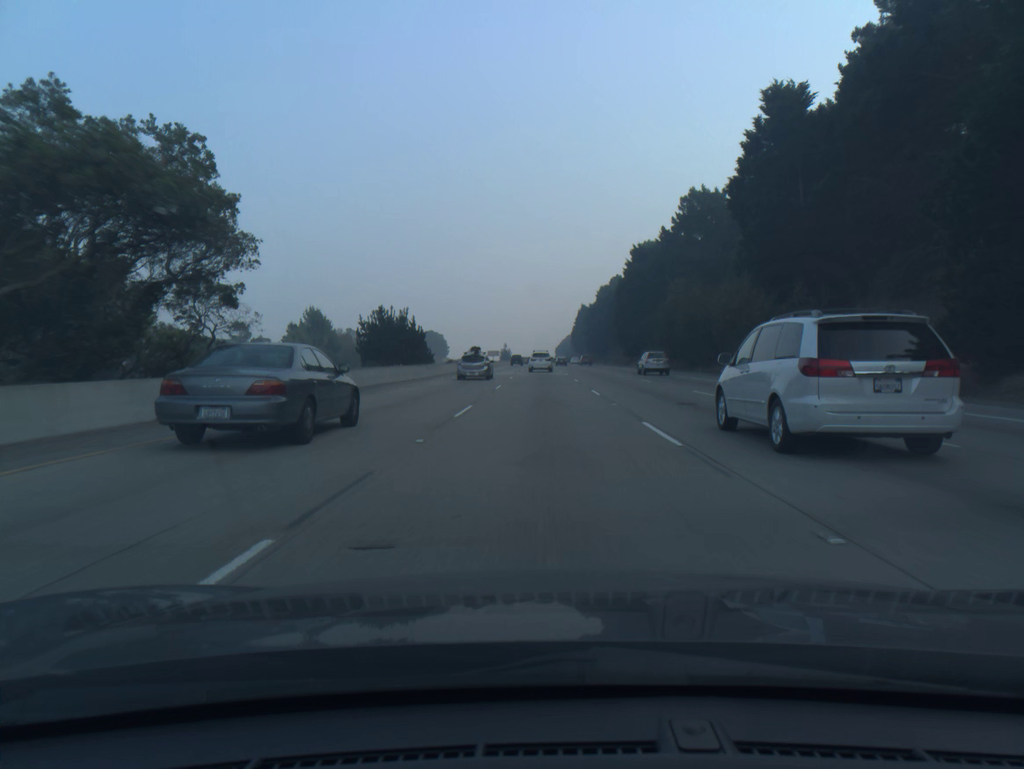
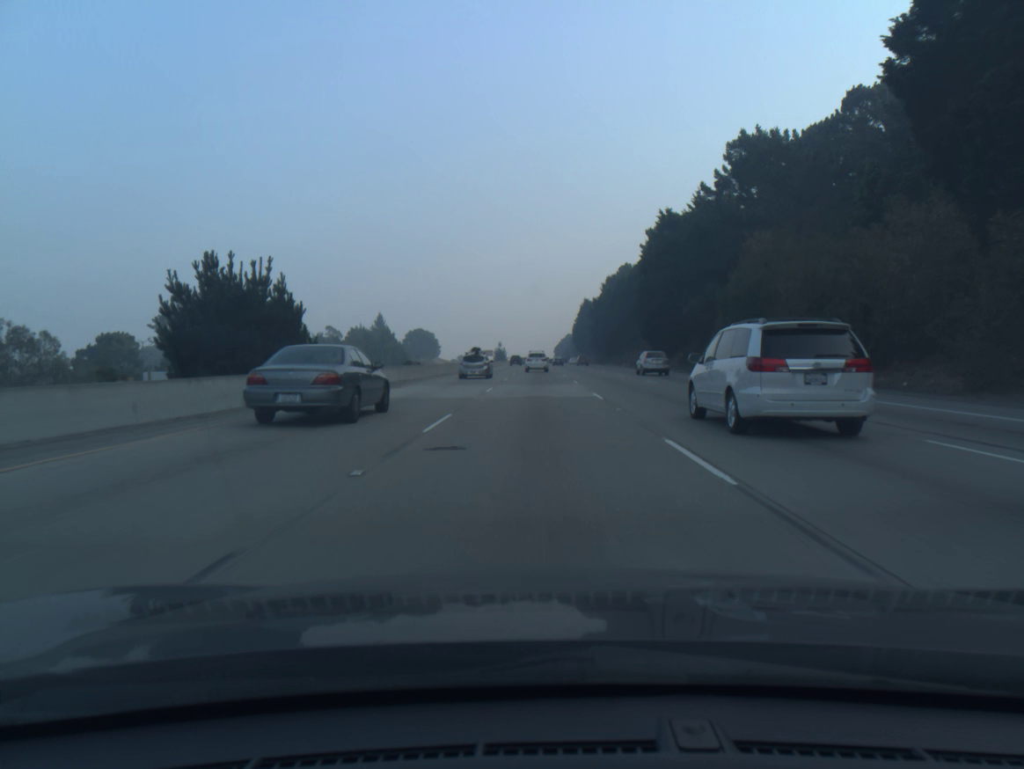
(0.0, +32.6) m; 0°
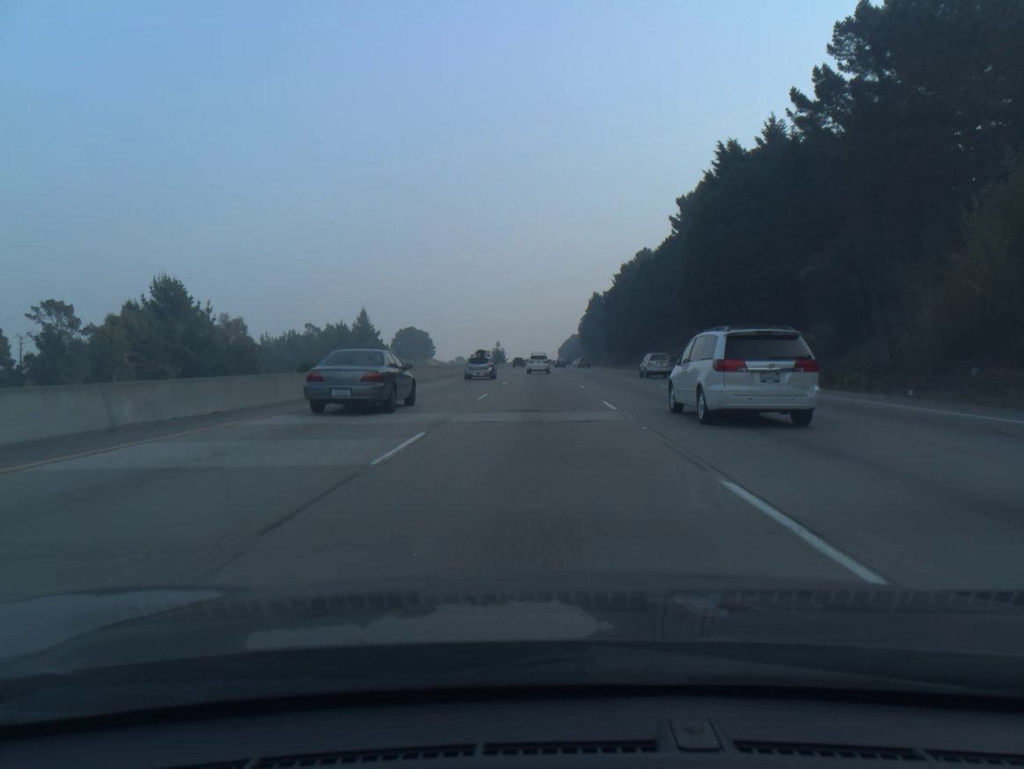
(-0.1, +32.9) m; 0°
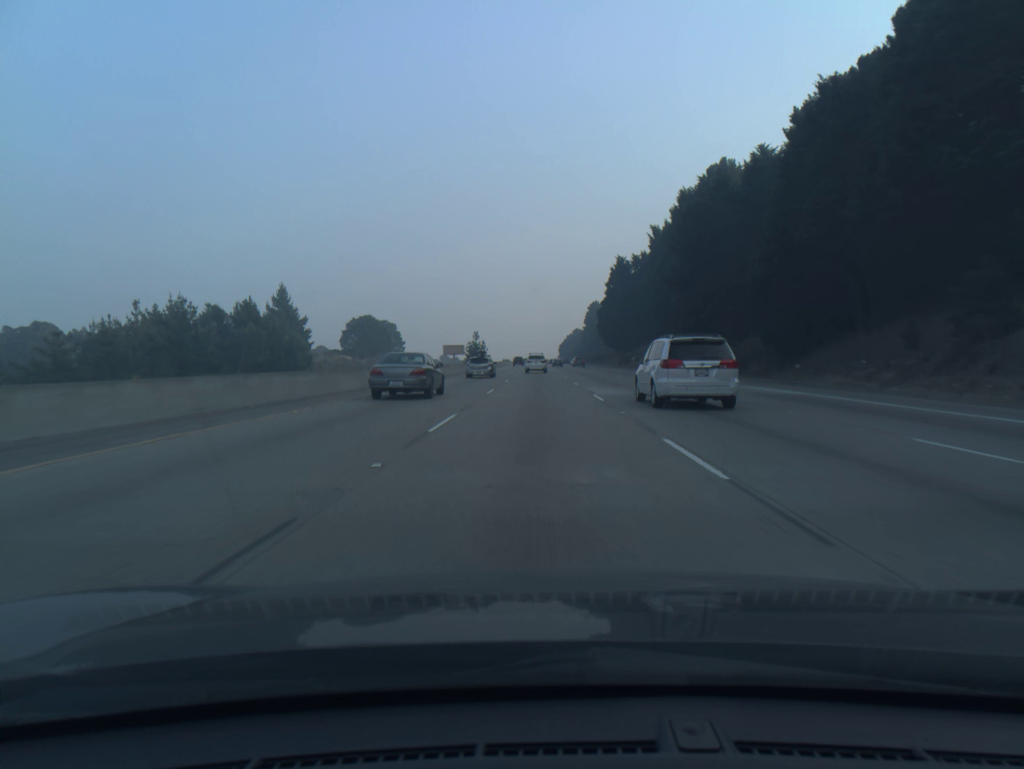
(-0.1, +83.8) m; 0°
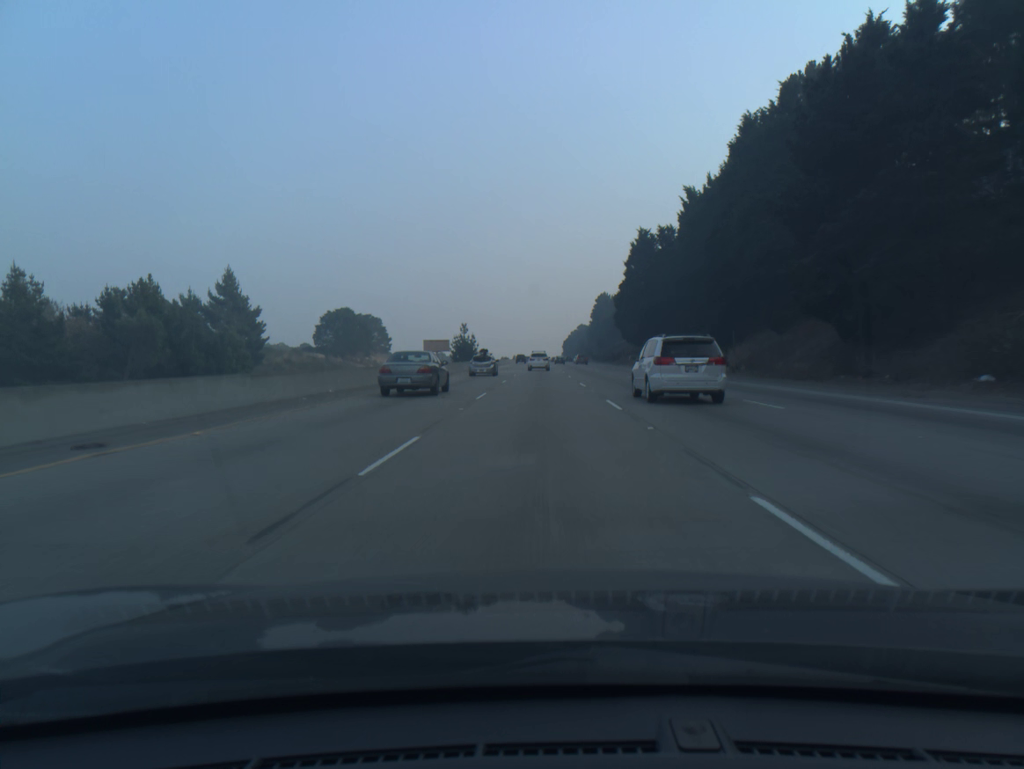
(0.0, +34.1) m; 0°
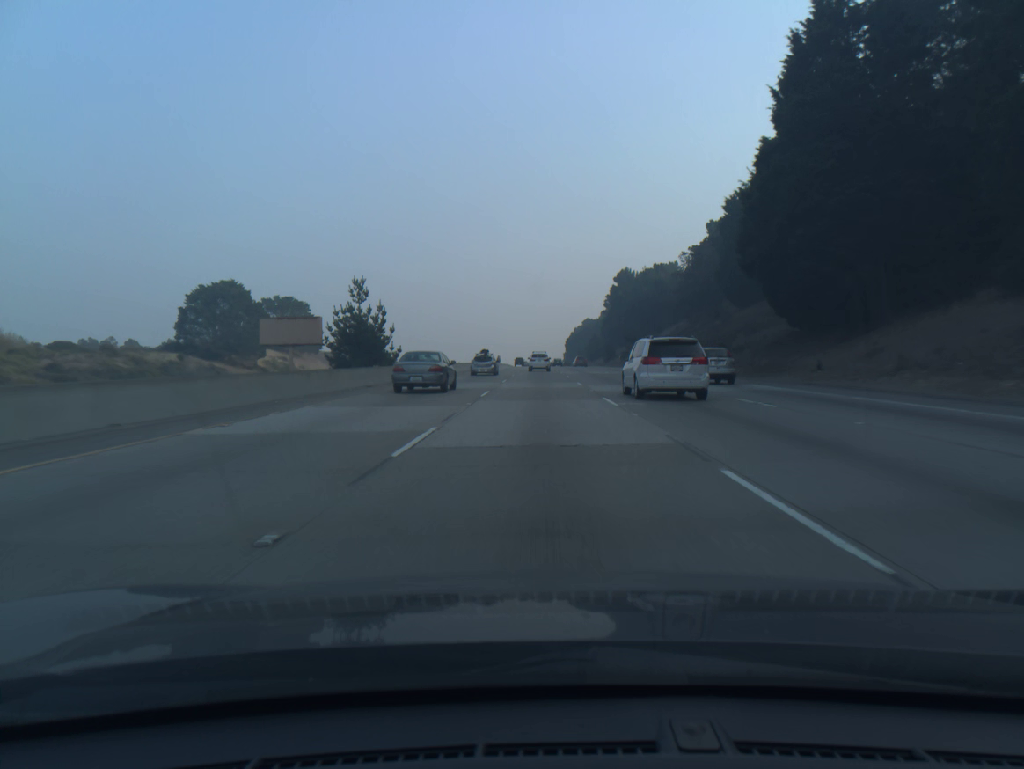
(-0.1, +86.4) m; 0°
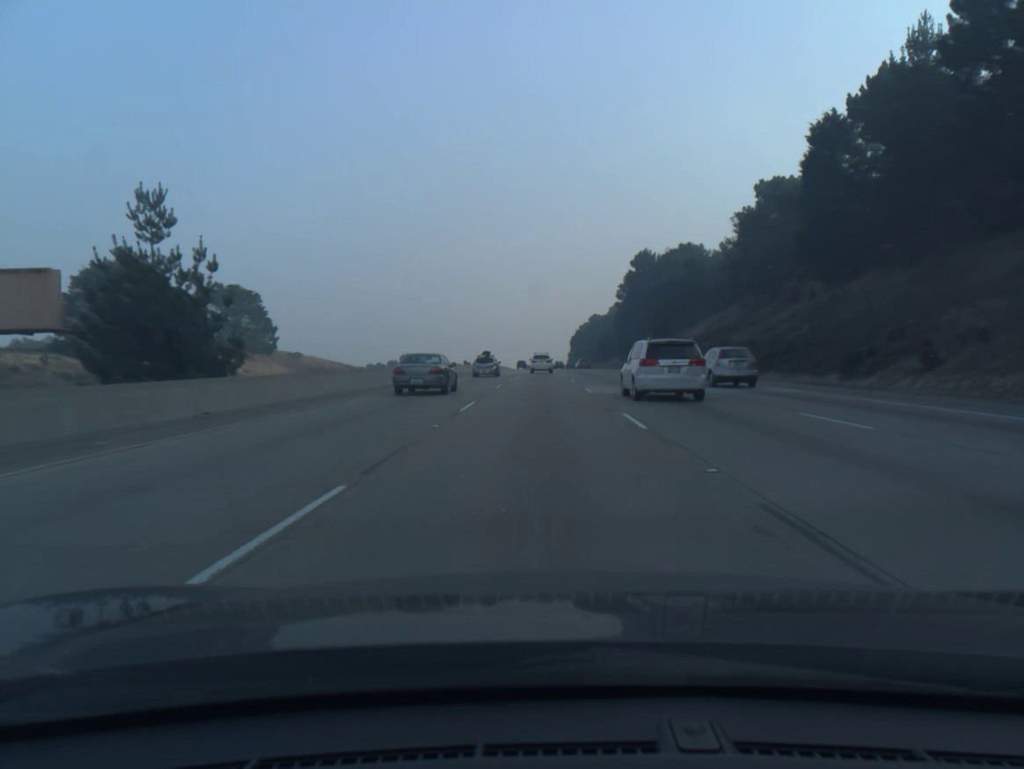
(0.0, +34.9) m; 0°
